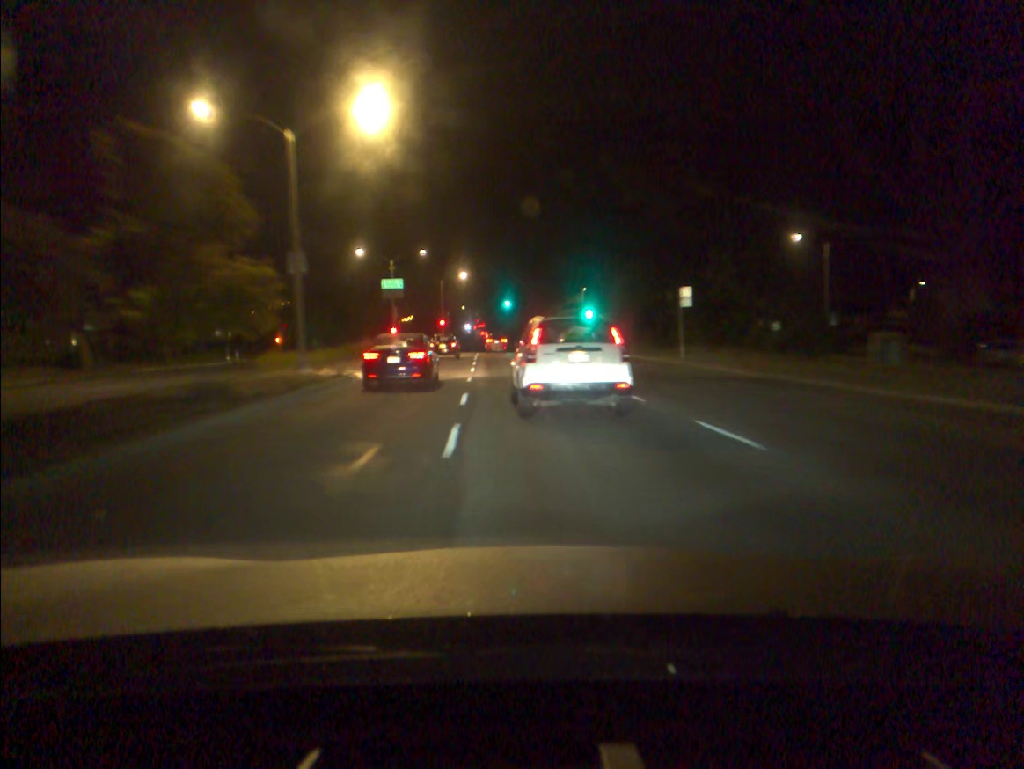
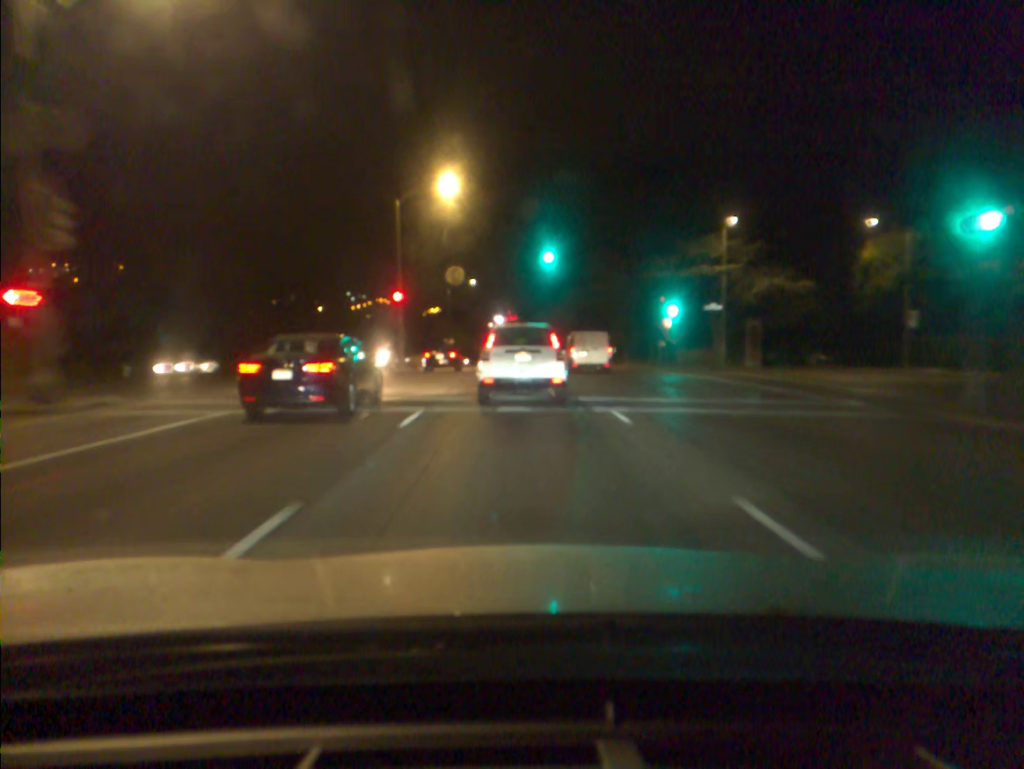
(-1.3, +56.2) m; -2°
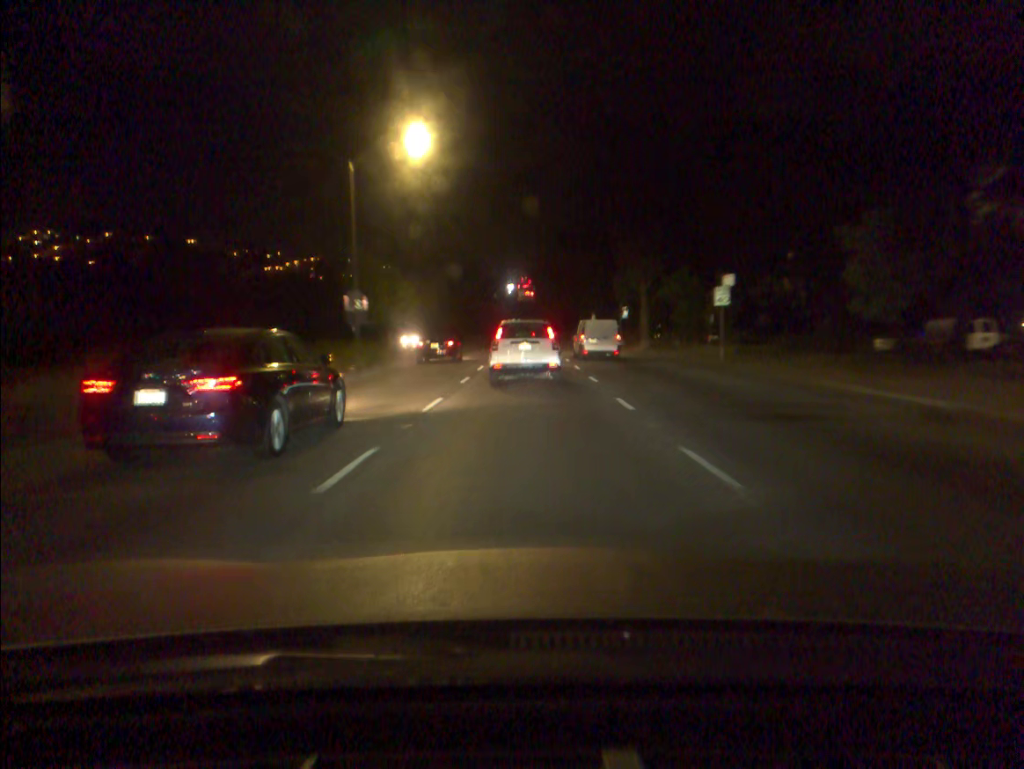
(-0.5, +53.5) m; -1°
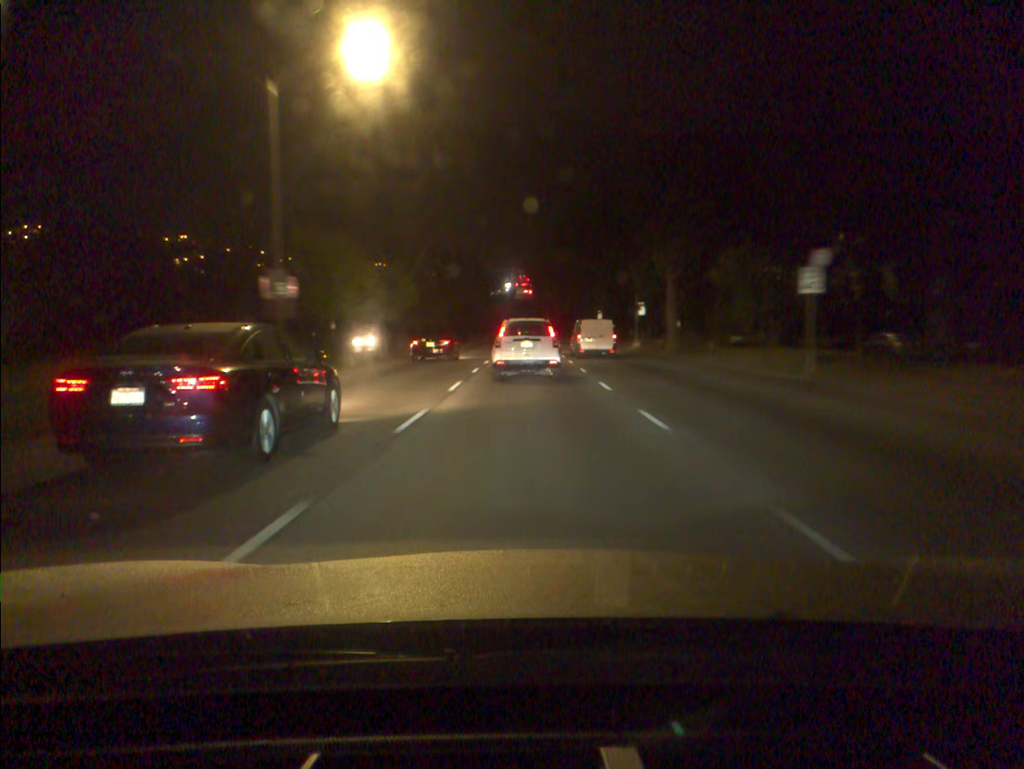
(0.0, +10.4) m; 0°
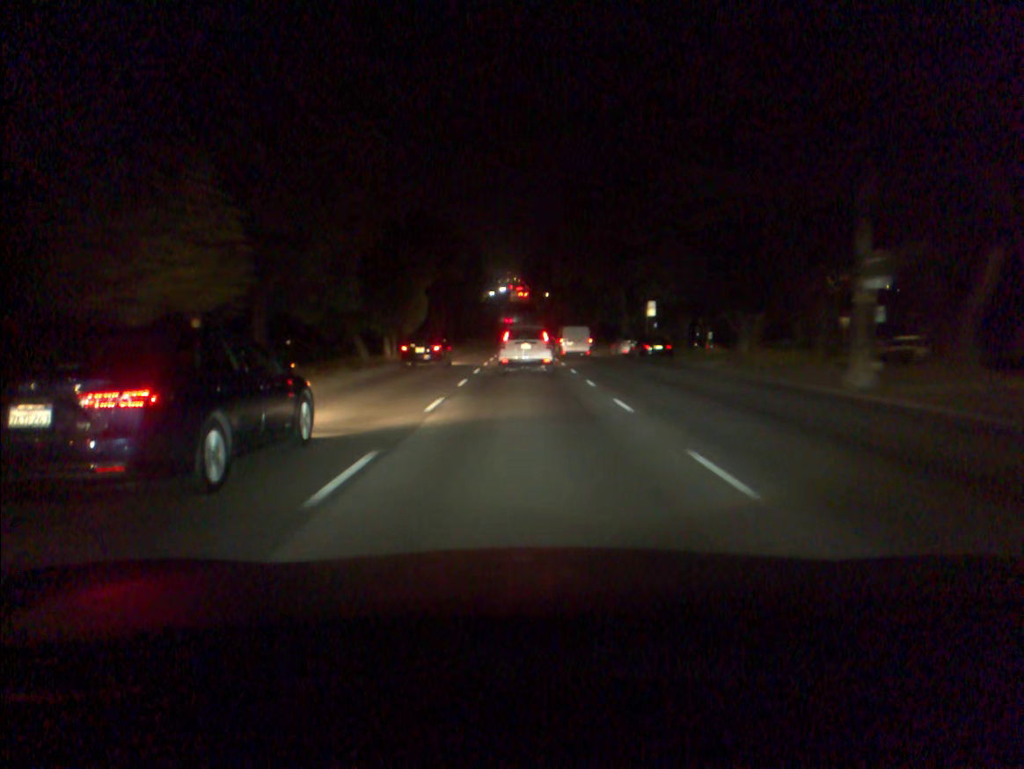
(+0.2, +41.2) m; 0°
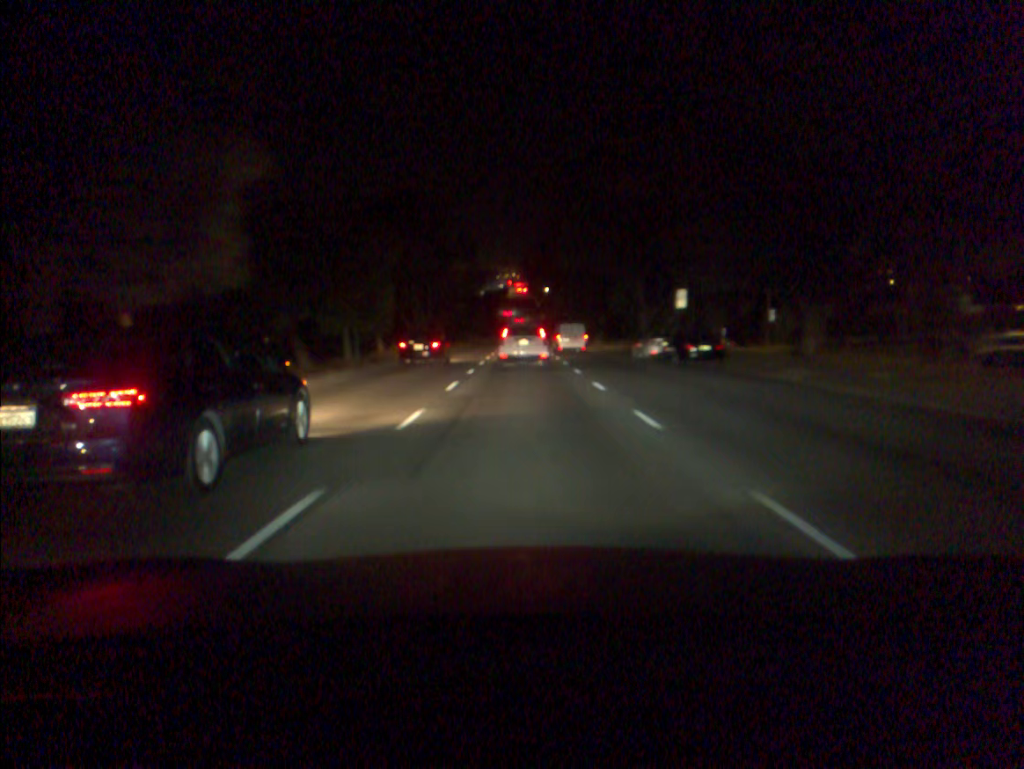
(0.0, +10.2) m; 0°
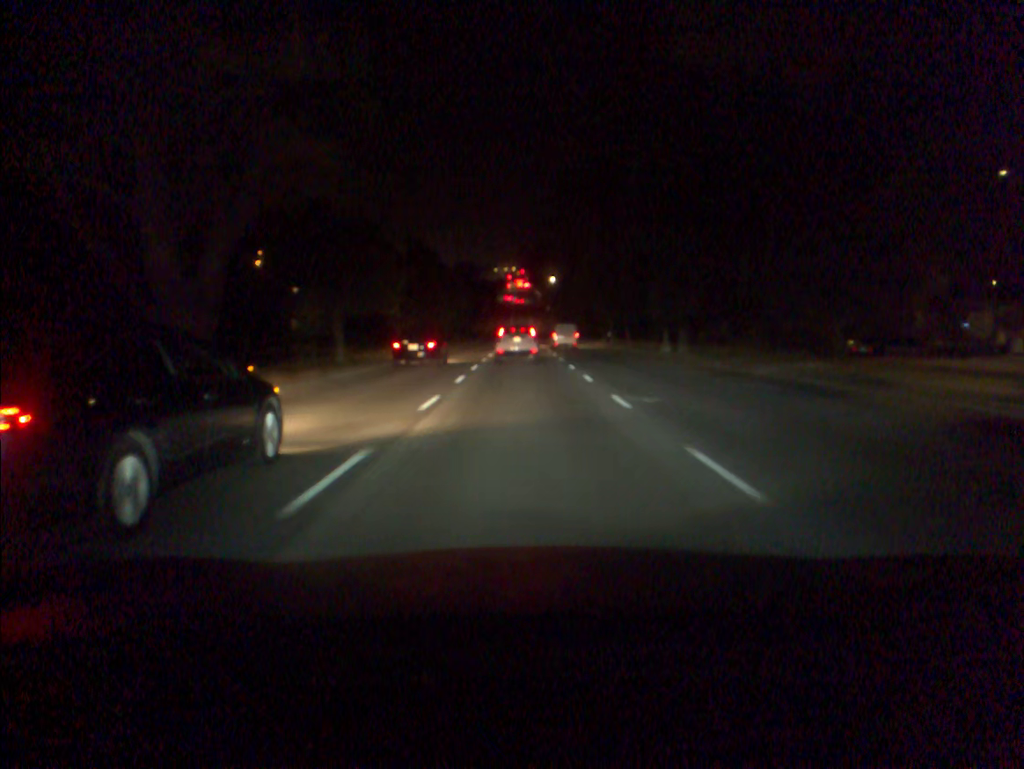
(+0.1, +41.1) m; 0°
